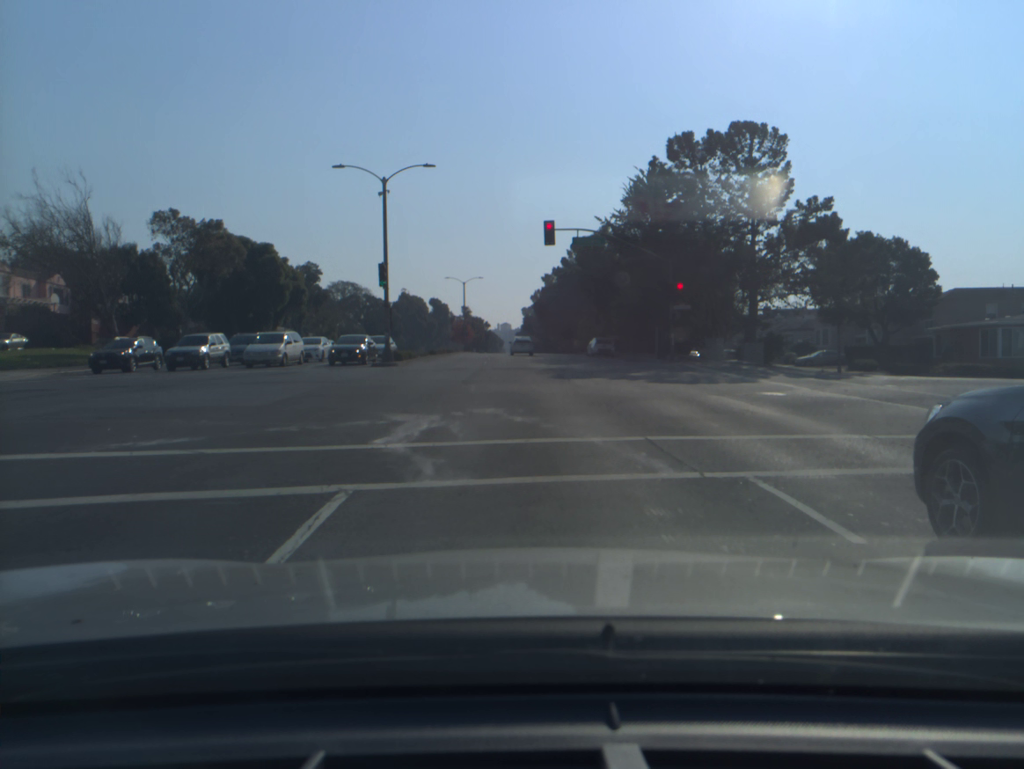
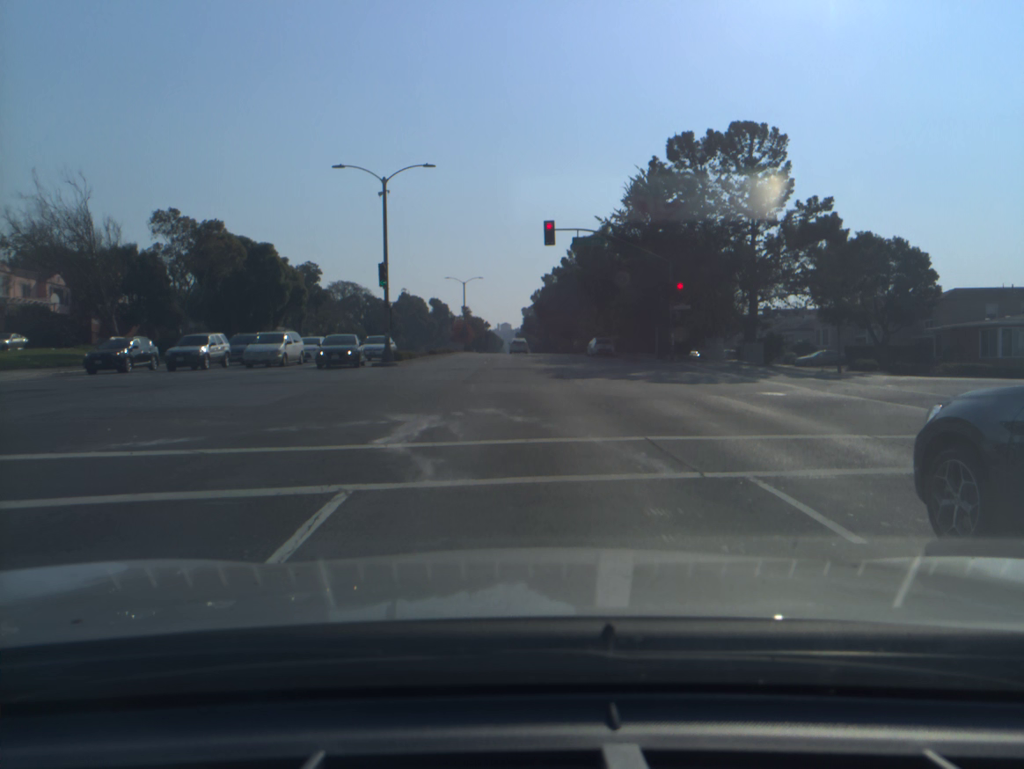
(0.0, 0.0) m; 0°
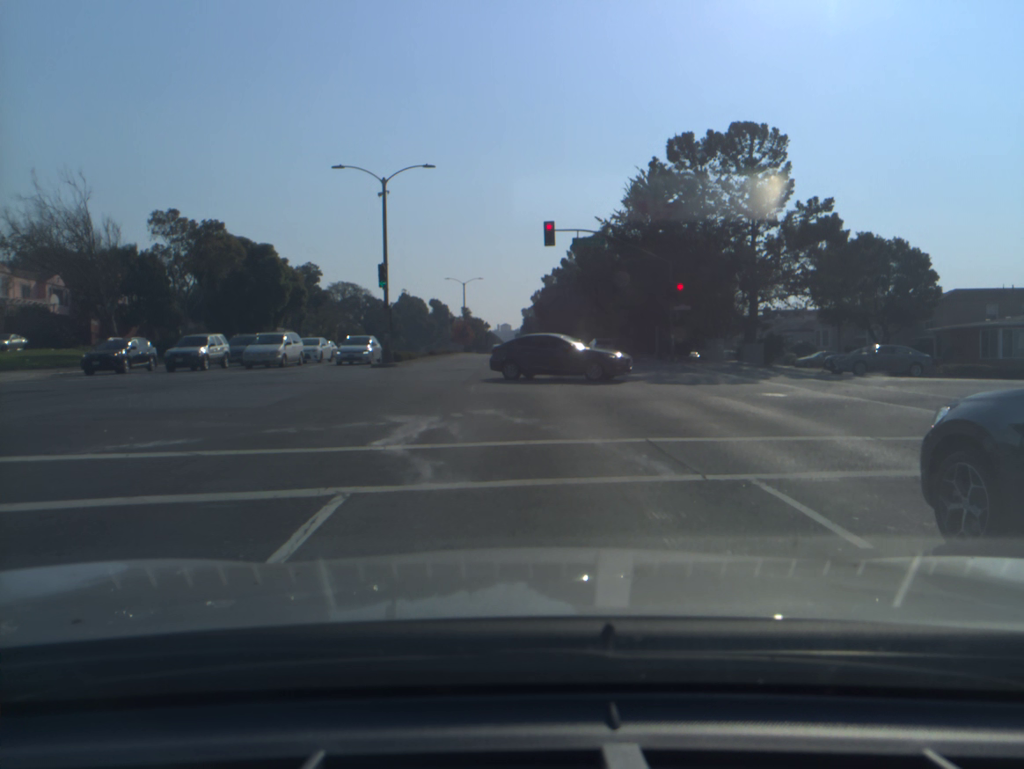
(0.0, +0.1) m; 0°
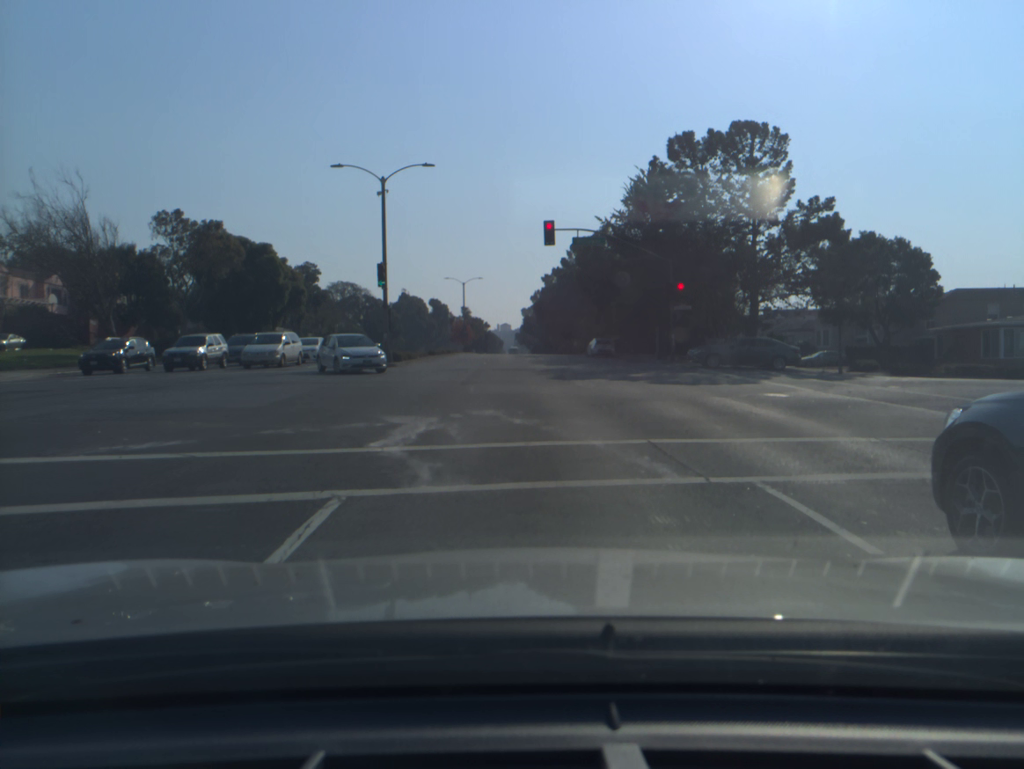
(0.0, +0.1) m; 0°
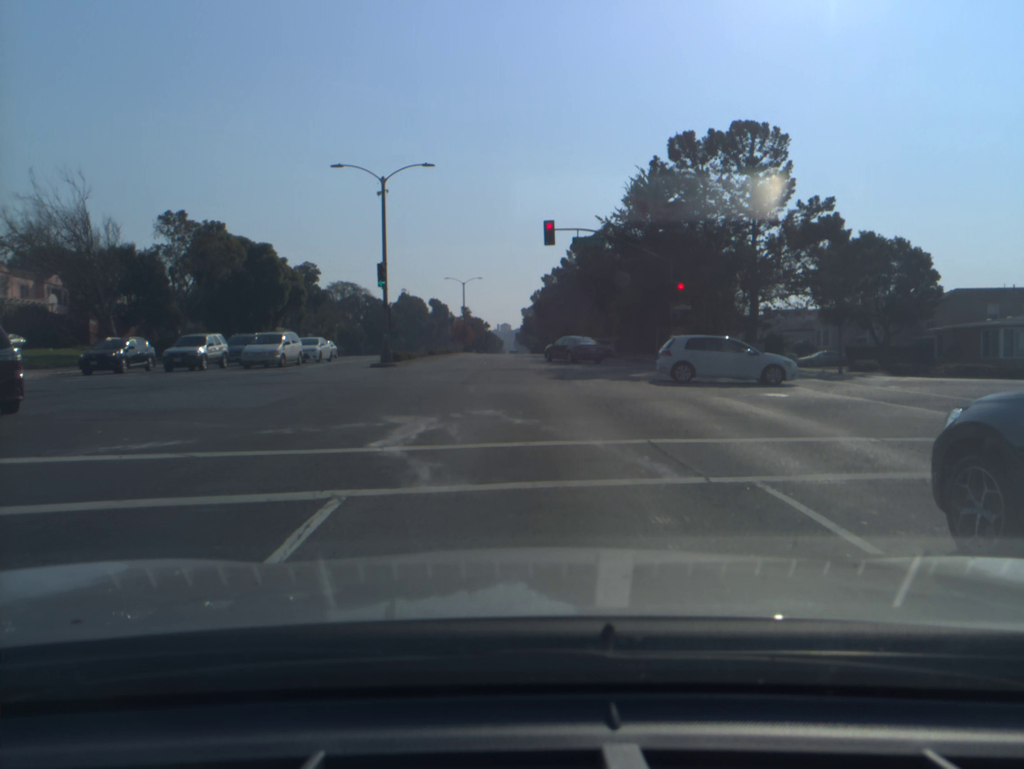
(0.0, 0.0) m; 0°
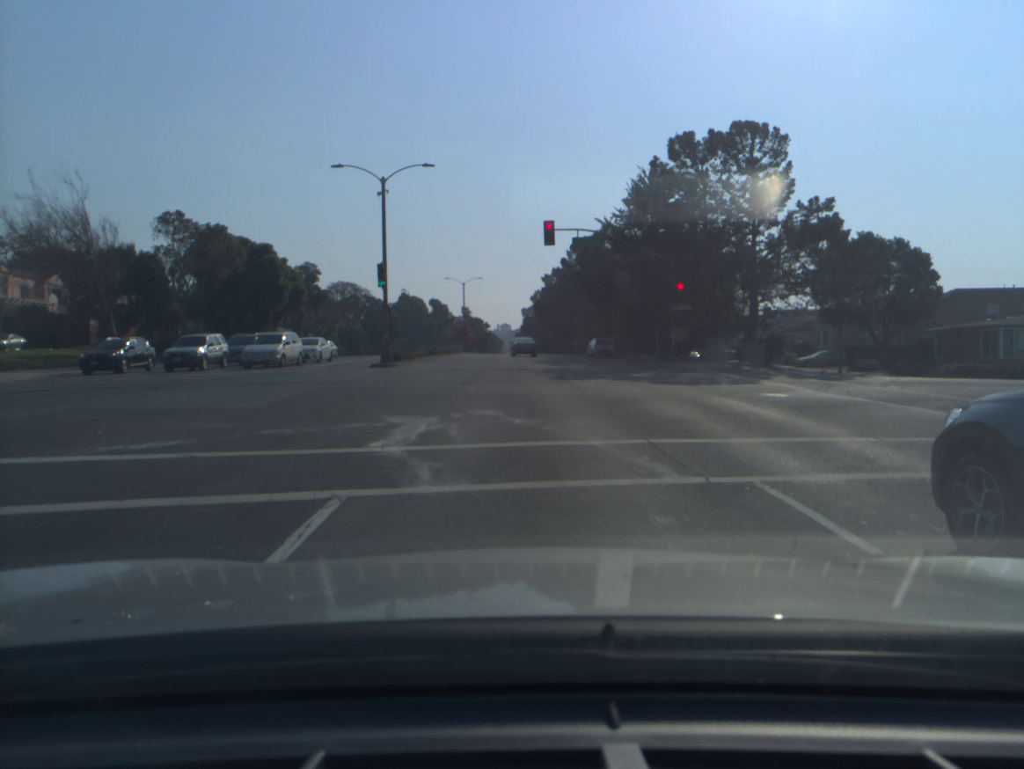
(0.0, 0.0) m; 0°
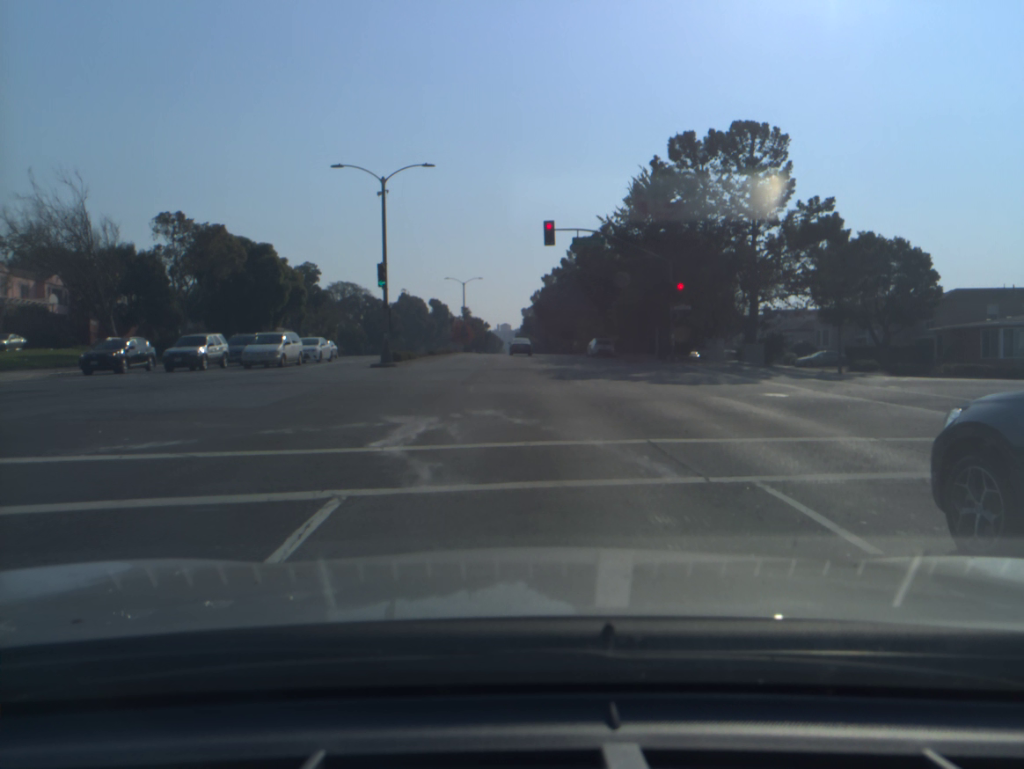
(0.0, 0.0) m; 0°
